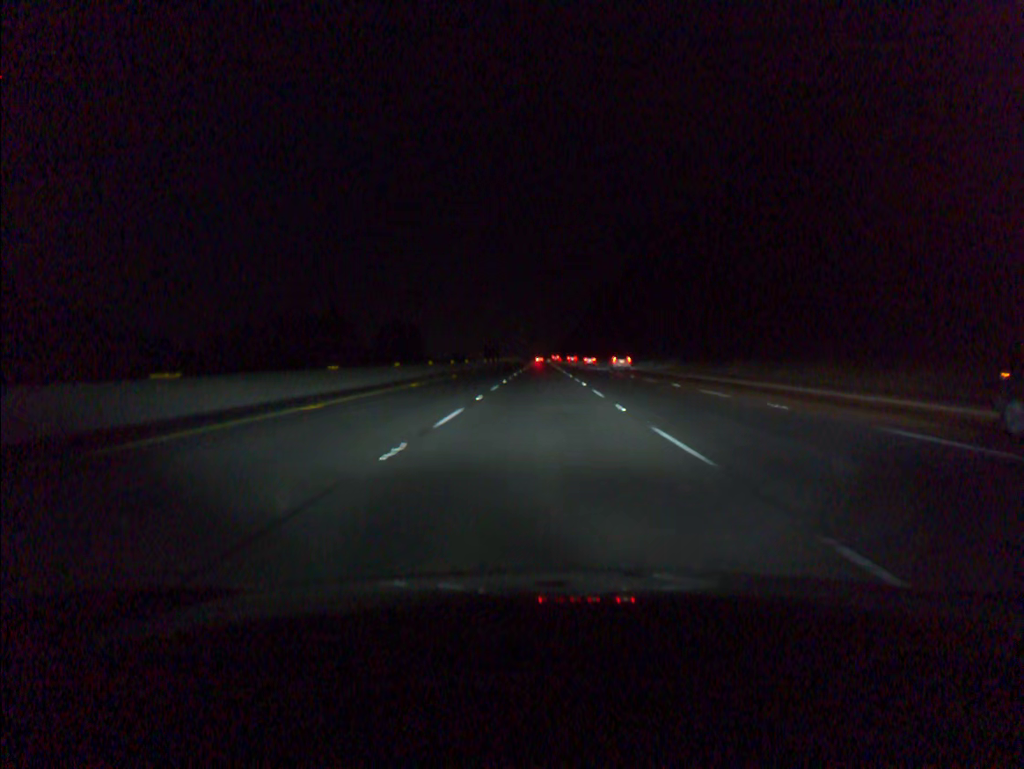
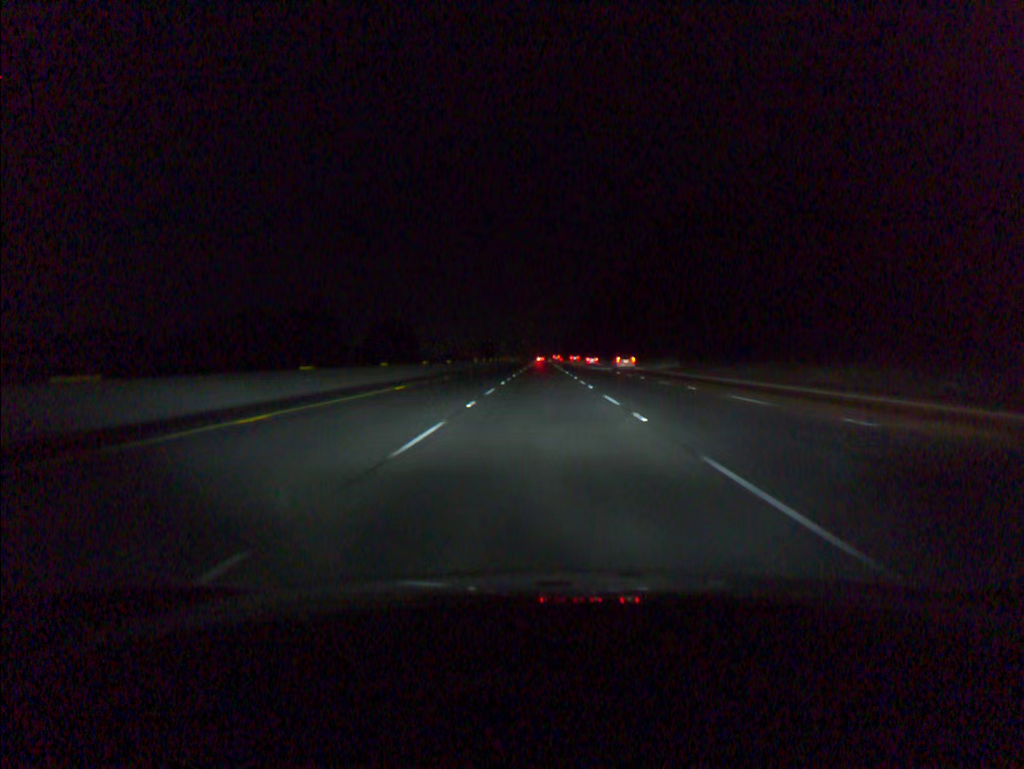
(0.0, +18.6) m; 0°
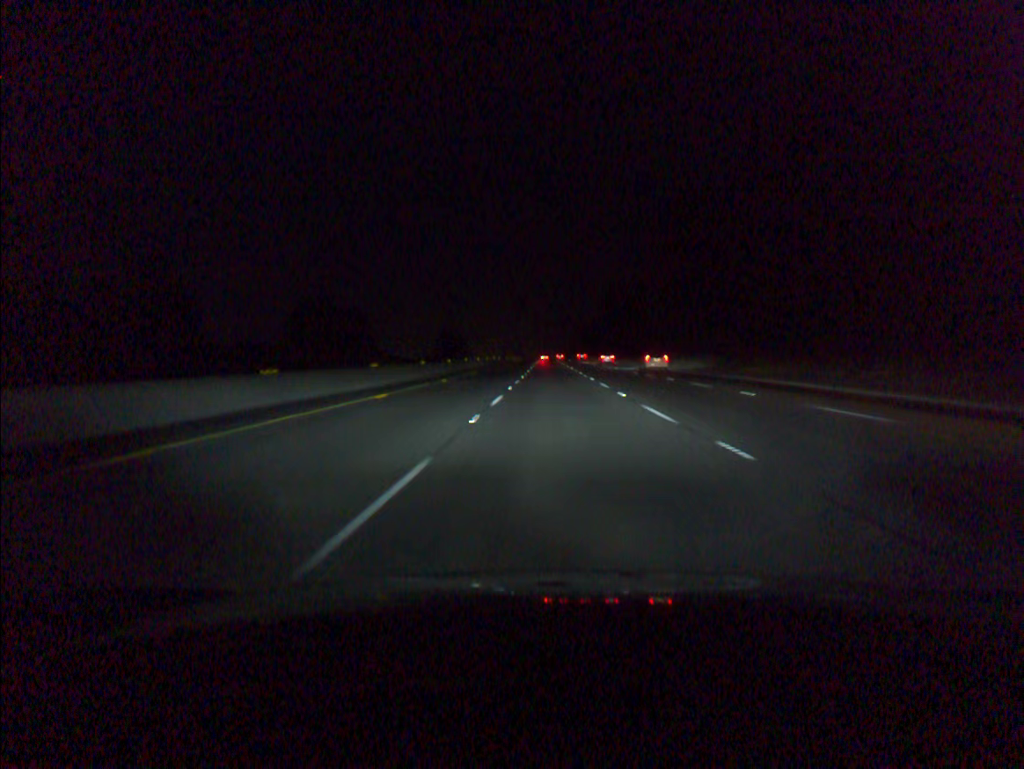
(-0.3, +93.0) m; 0°
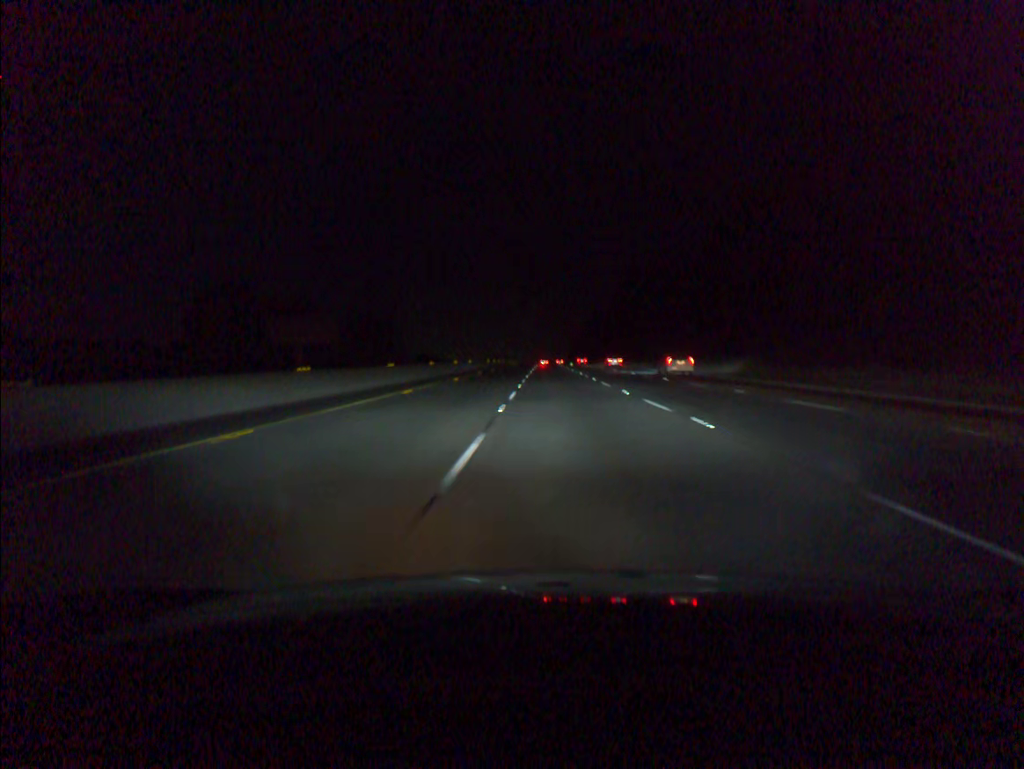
(-0.1, +55.8) m; 0°
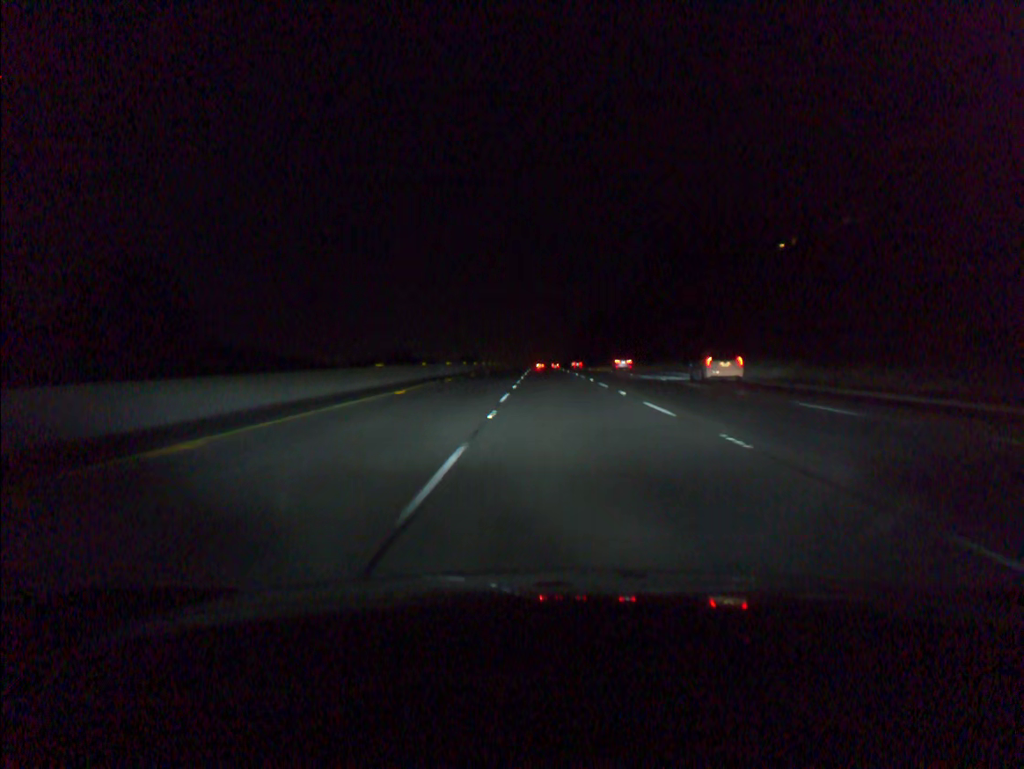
(+0.2, +74.4) m; 0°
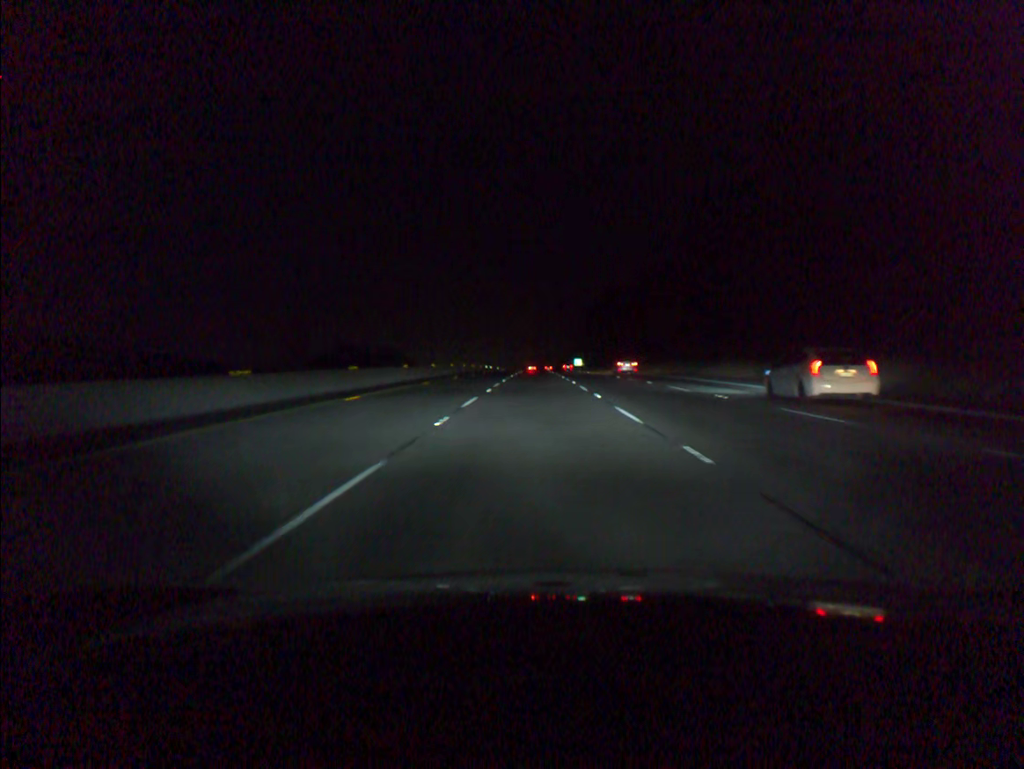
(+0.6, +74.5) m; 0°
